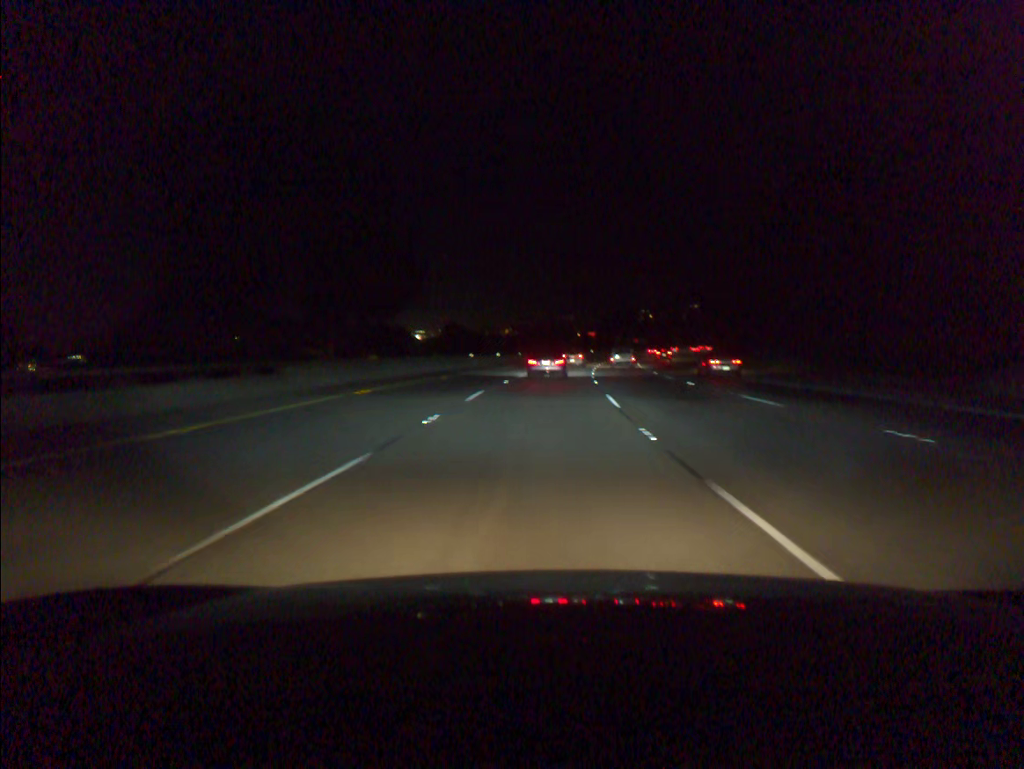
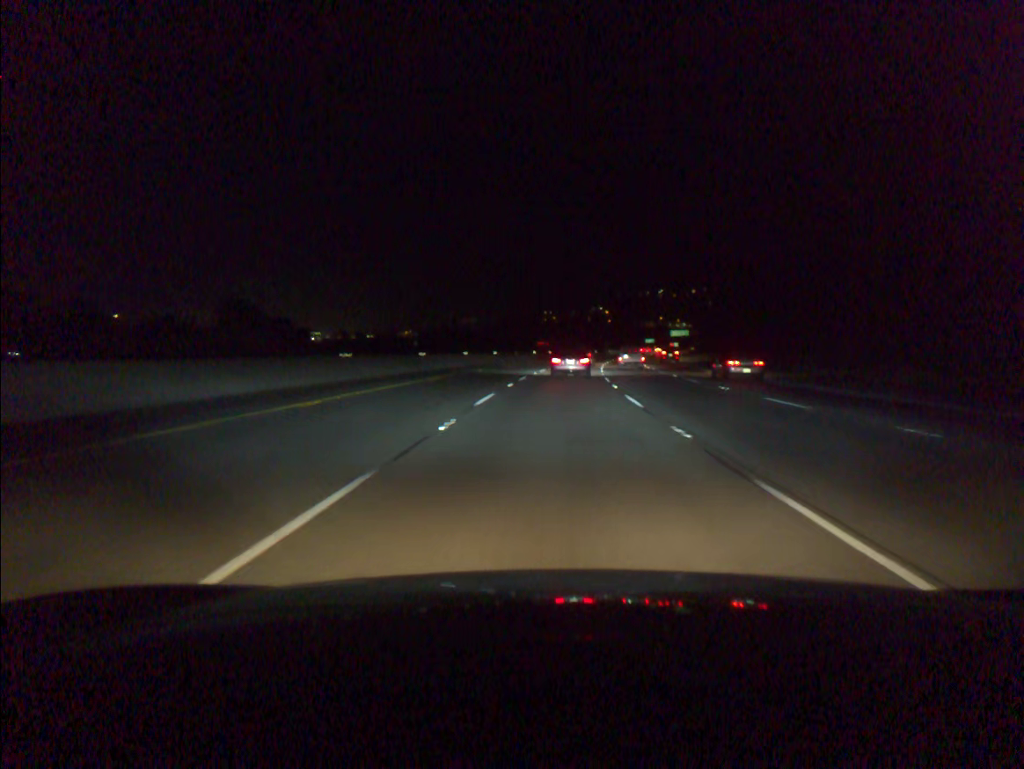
(+5.7, +93.1) m; +7°
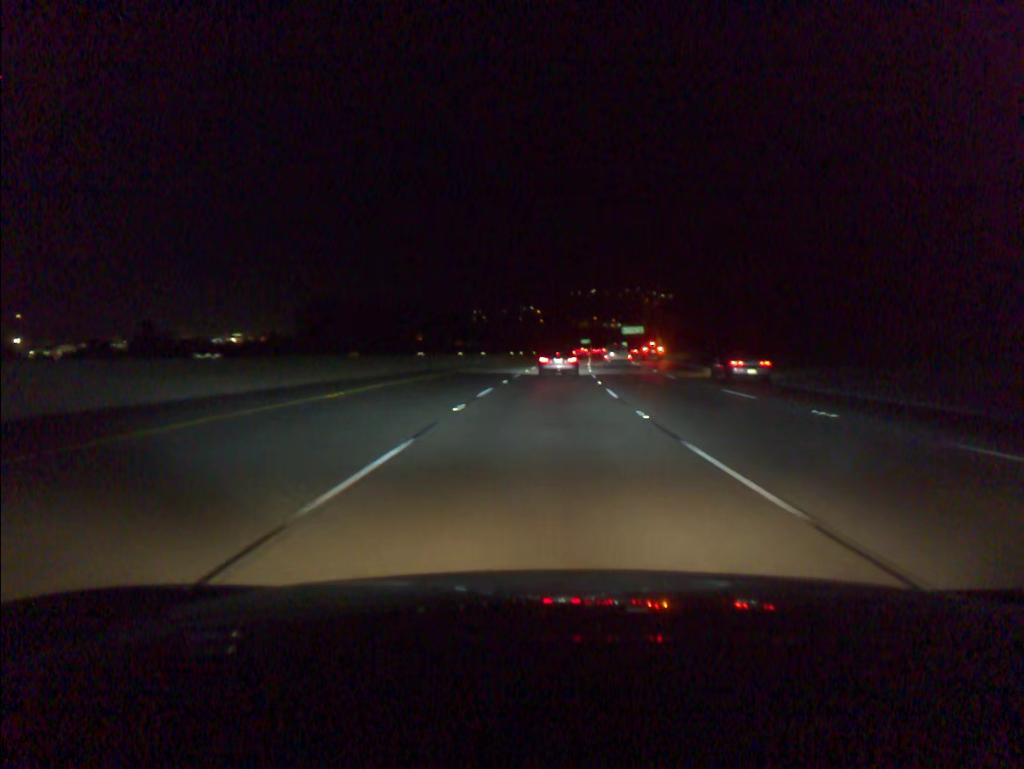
(+2.3, +55.4) m; +5°
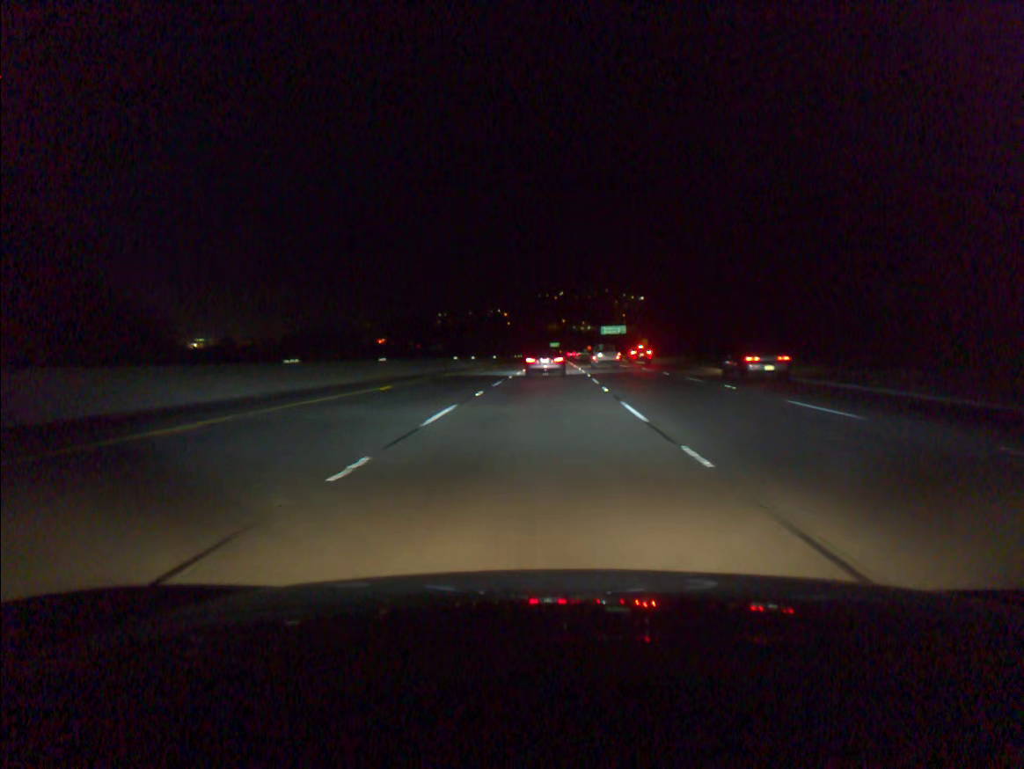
(+0.8, +36.9) m; +2°
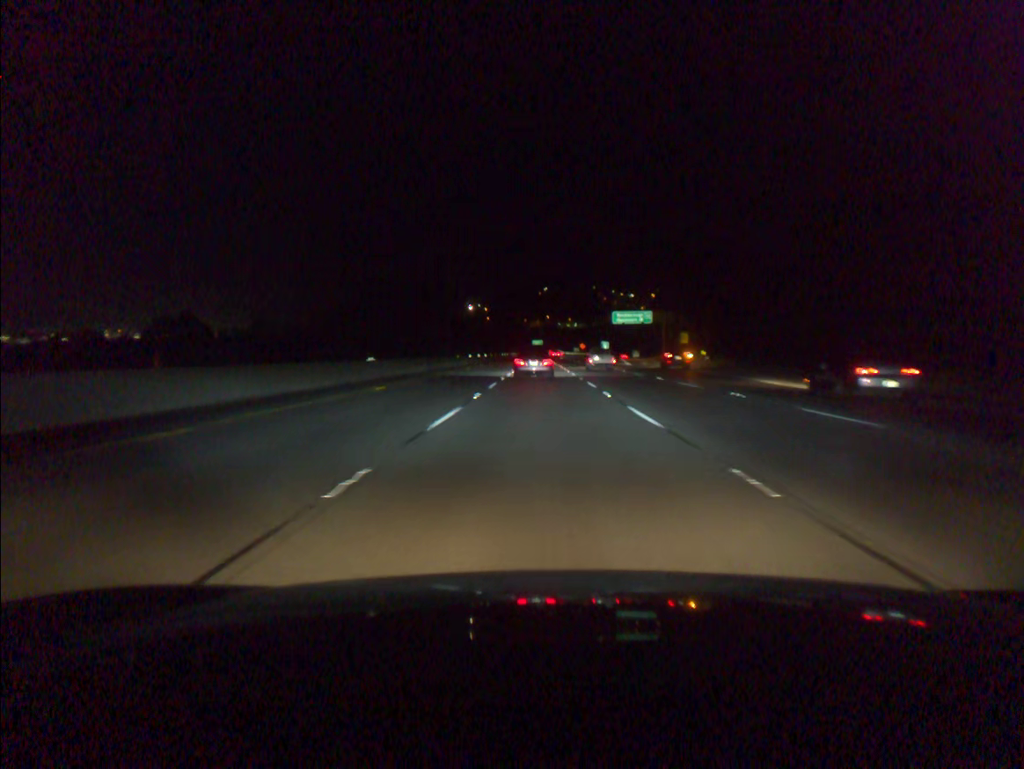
(+1.2, +73.6) m; +1°
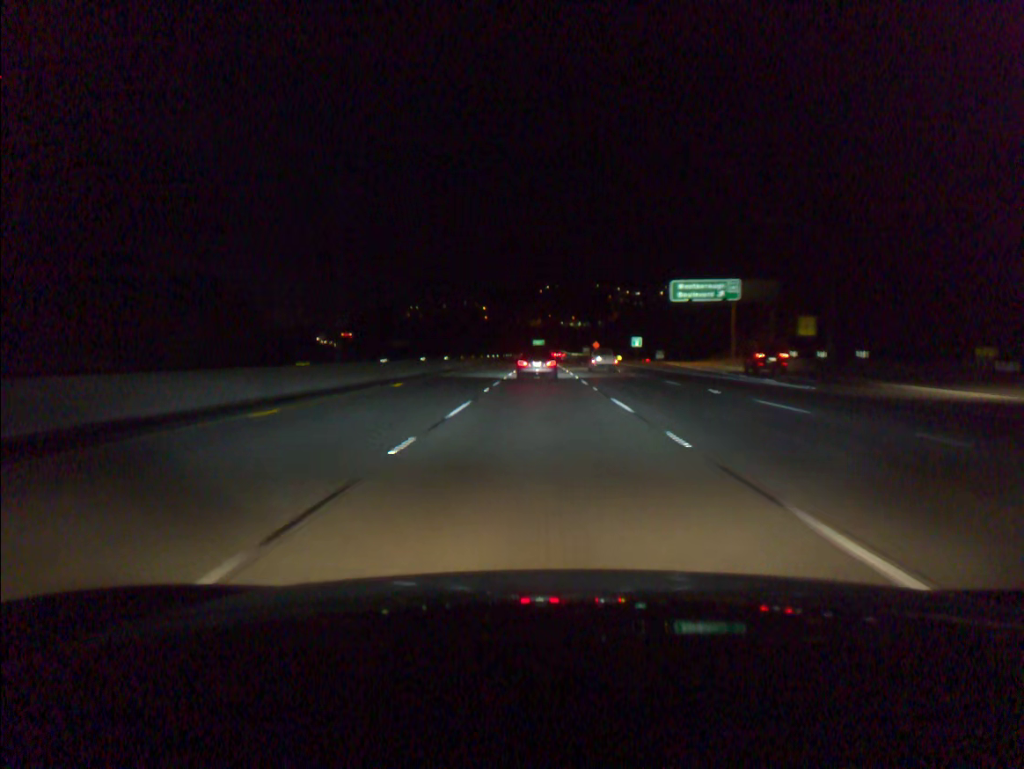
(0.0, +55.1) m; 0°
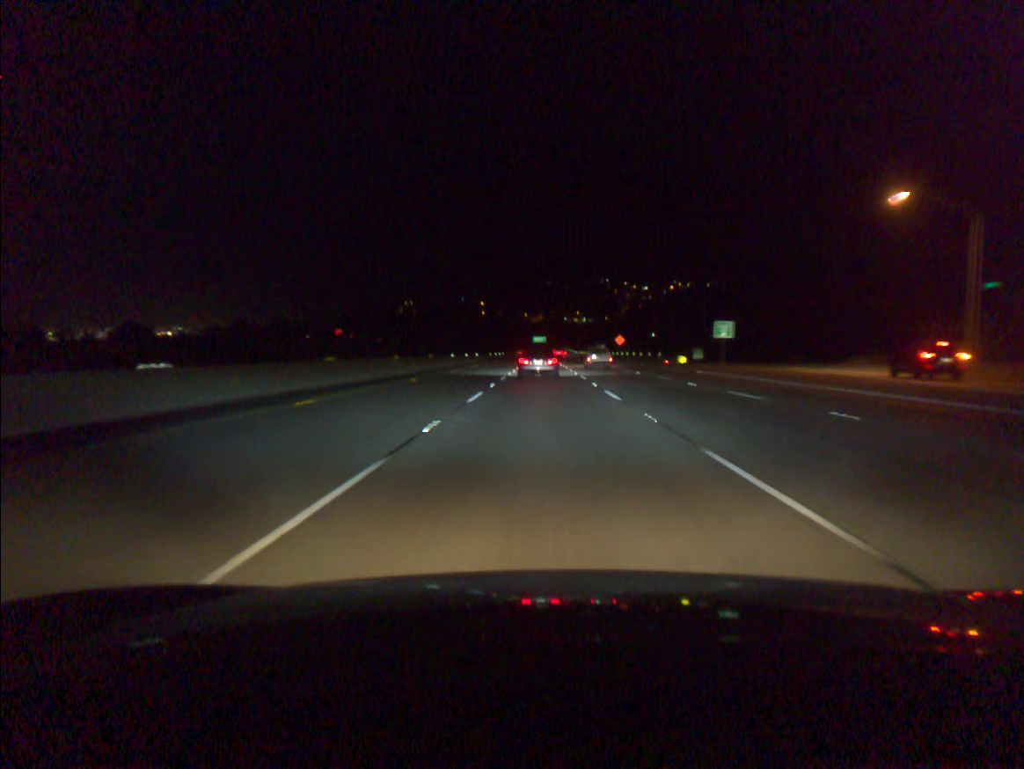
(0.0, +55.1) m; 0°
